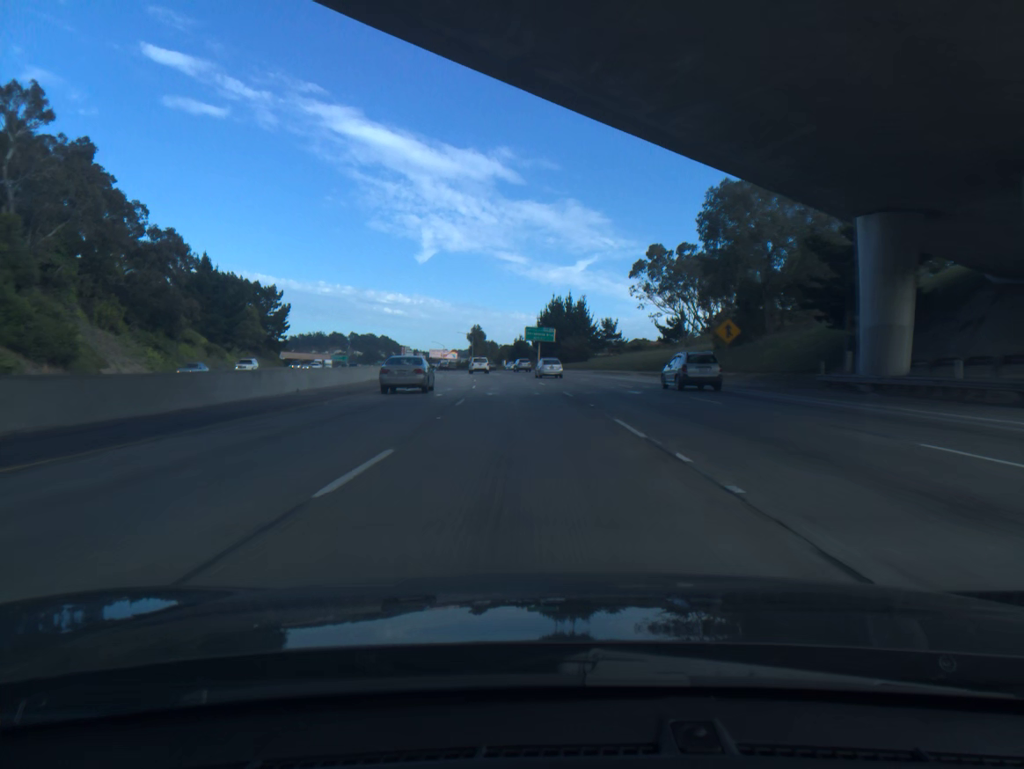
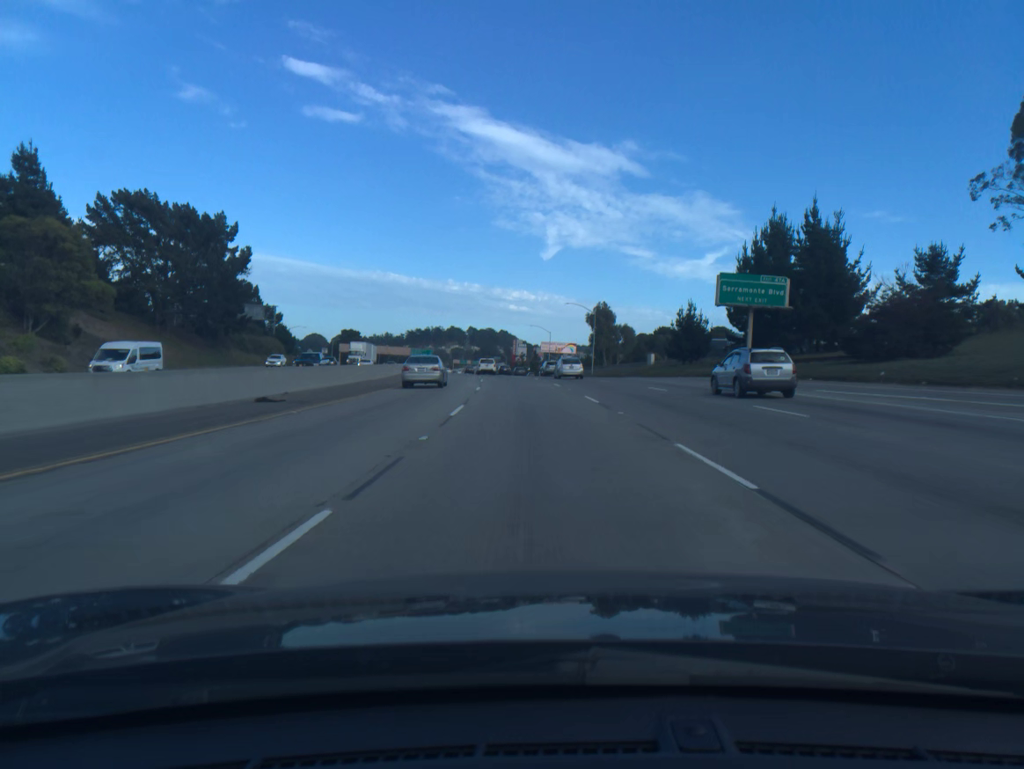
(-7.5, +91.8) m; -9°
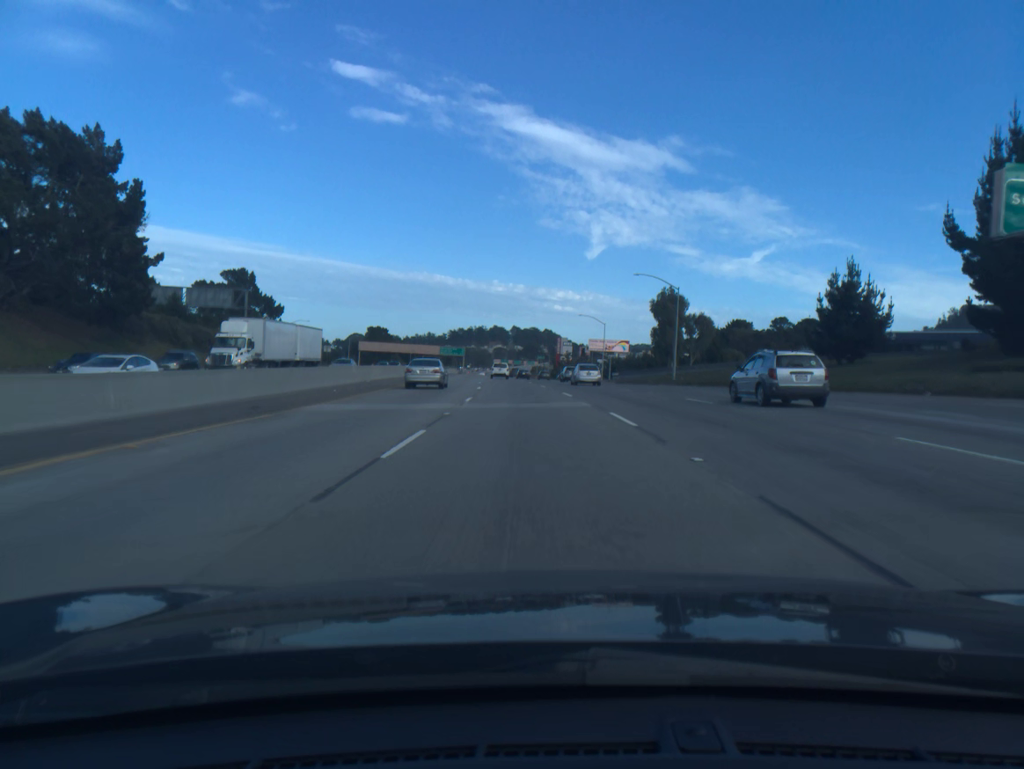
(-1.0, +36.9) m; -3°
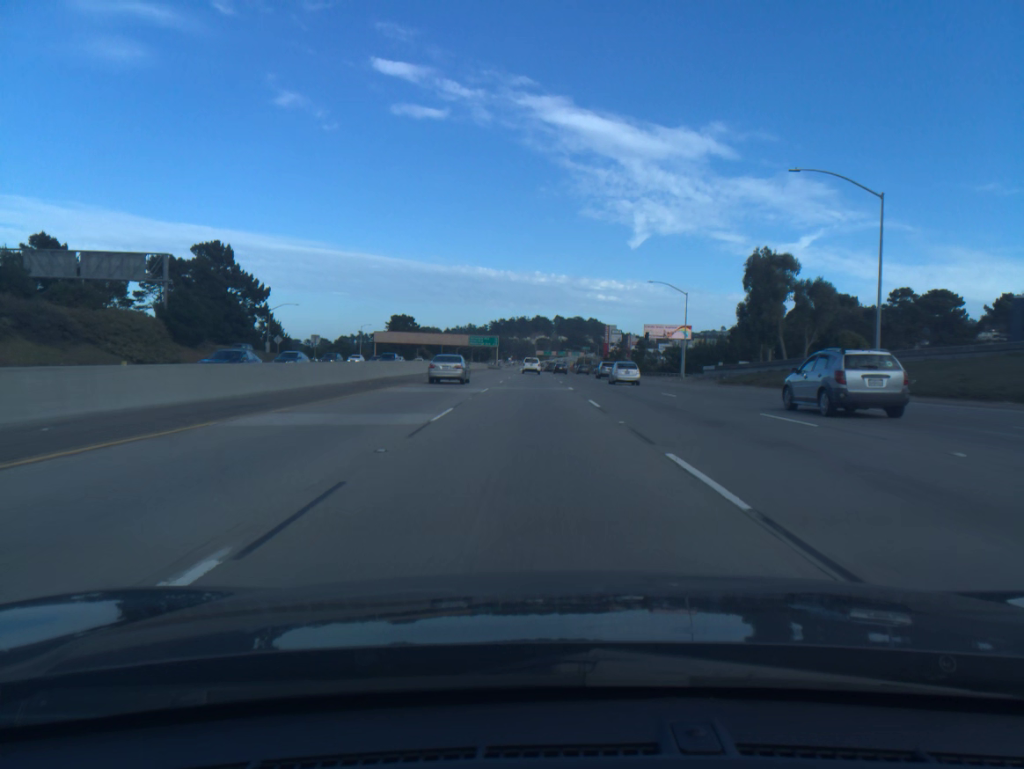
(-1.0, +36.9) m; -3°
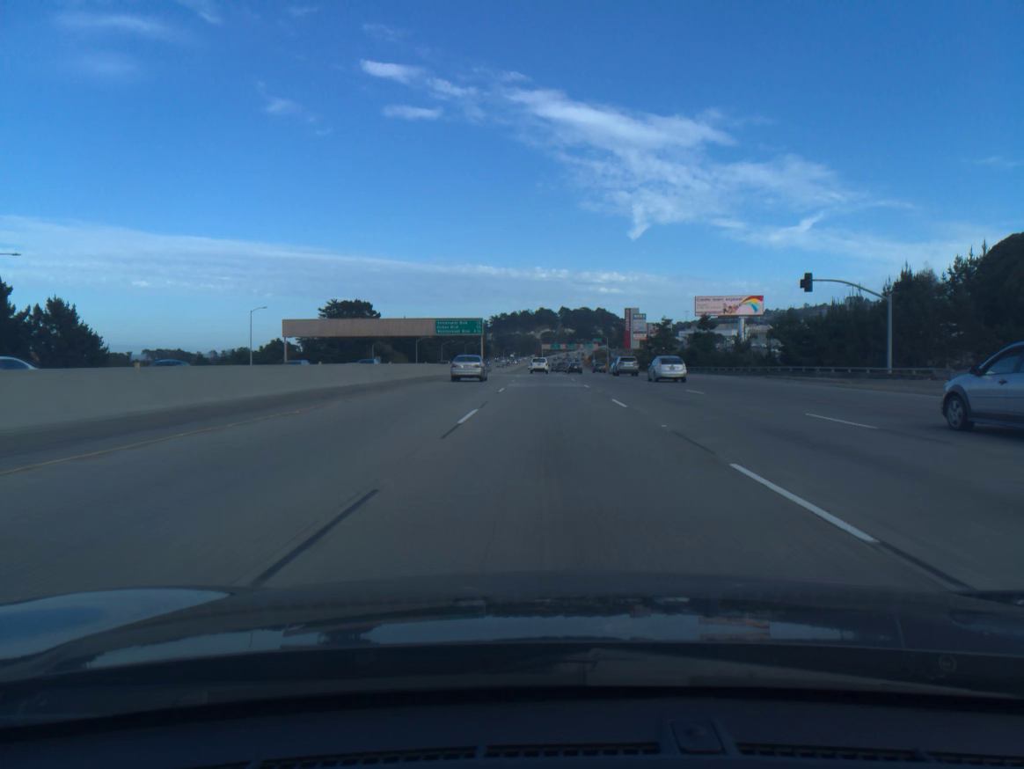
(-1.2, +74.1) m; -1°
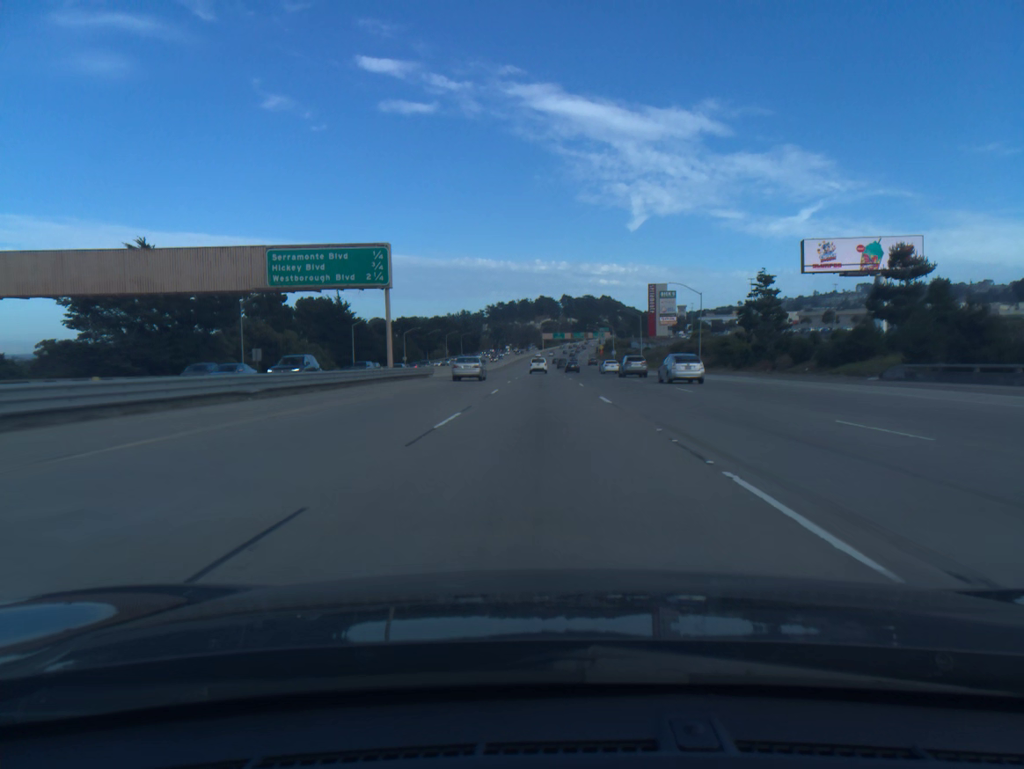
(+0.1, +73.8) m; 0°
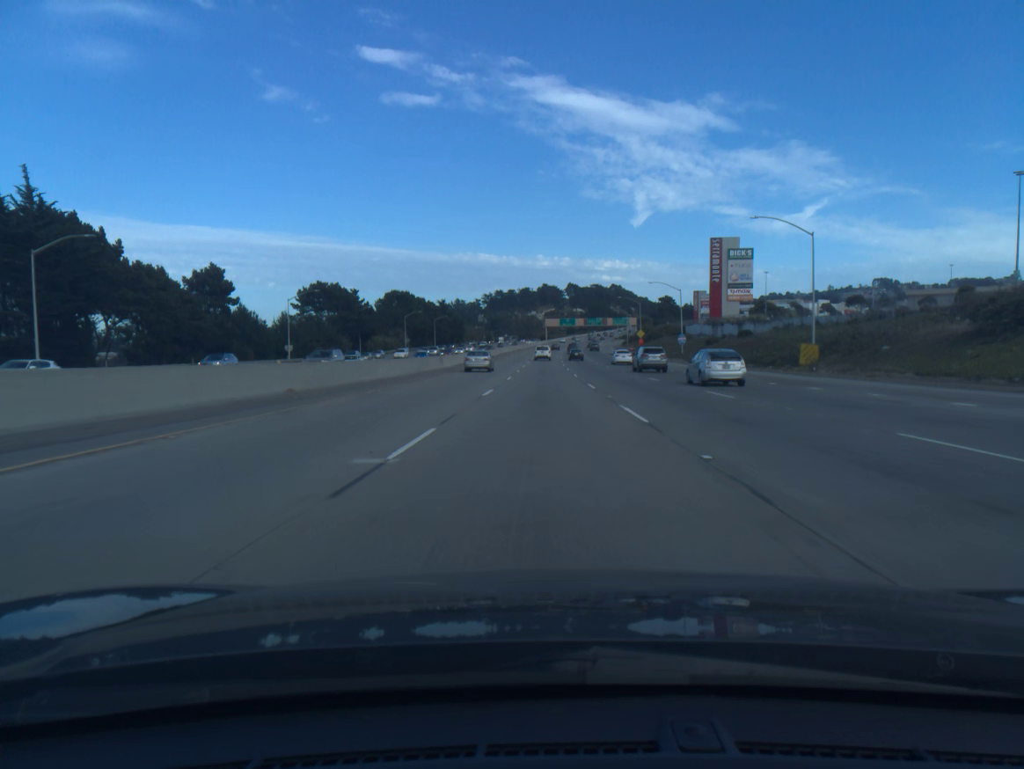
(-0.1, +92.3) m; 0°
